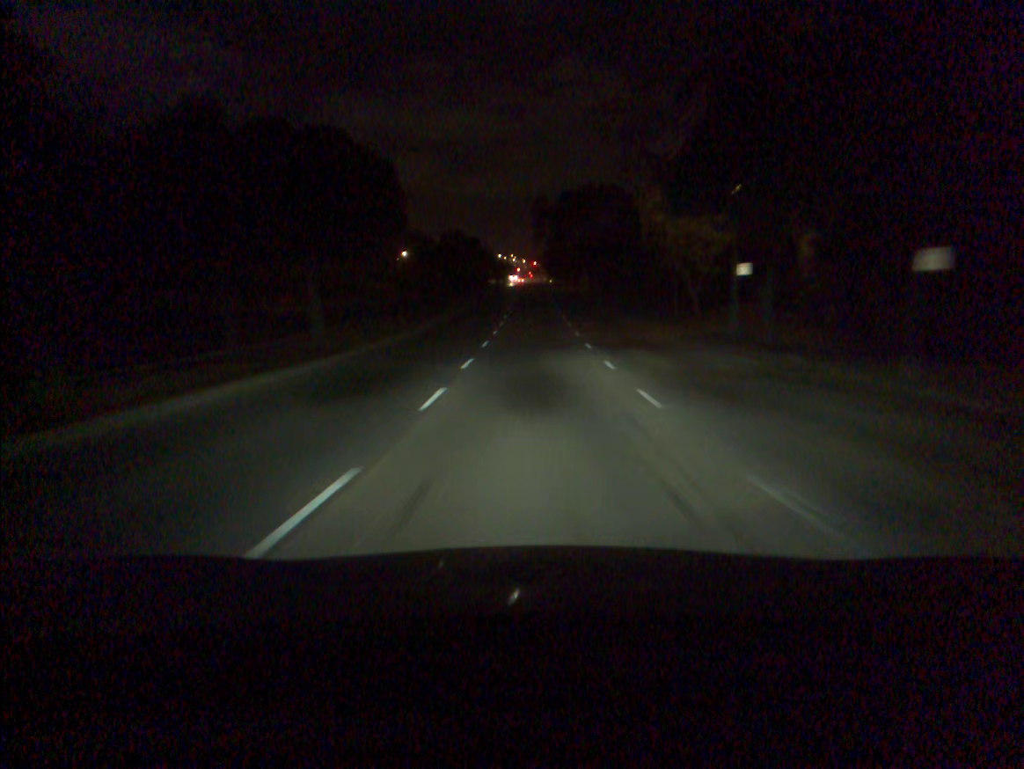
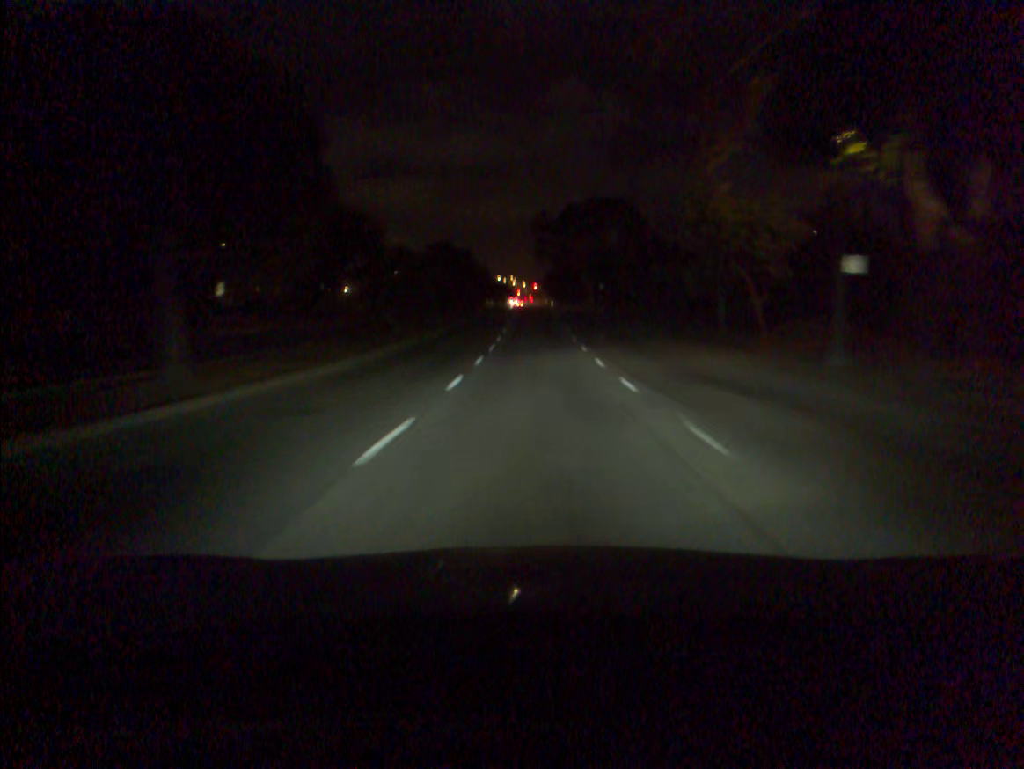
(0.0, +11.3) m; 0°
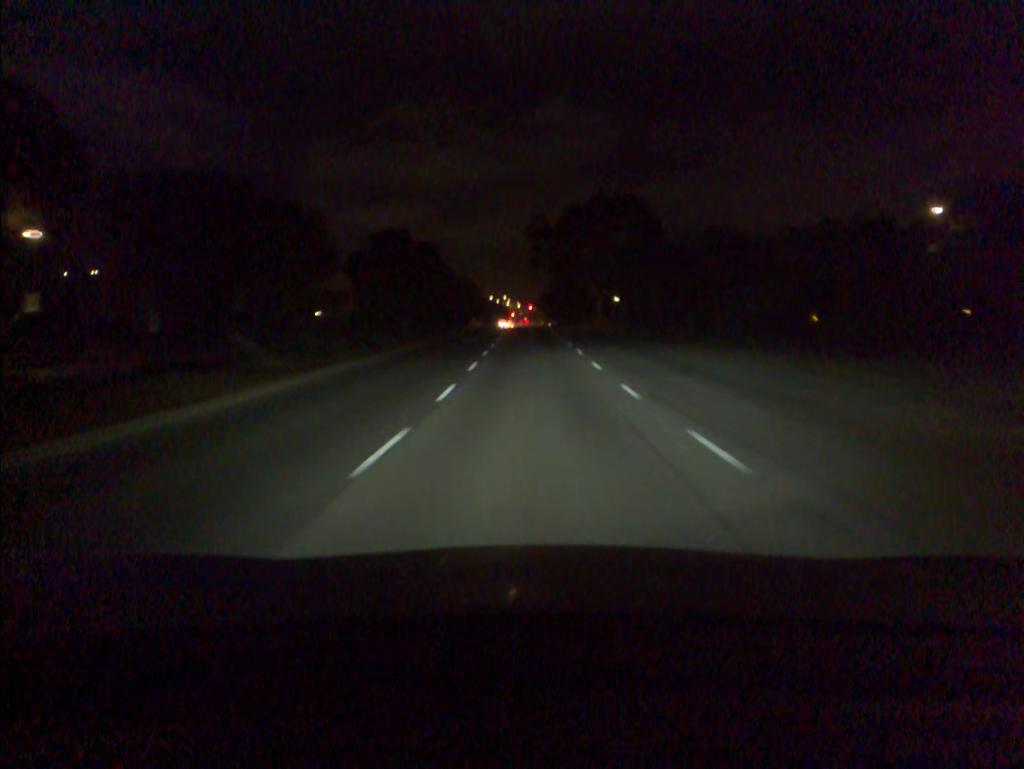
(+0.1, +22.4) m; 0°
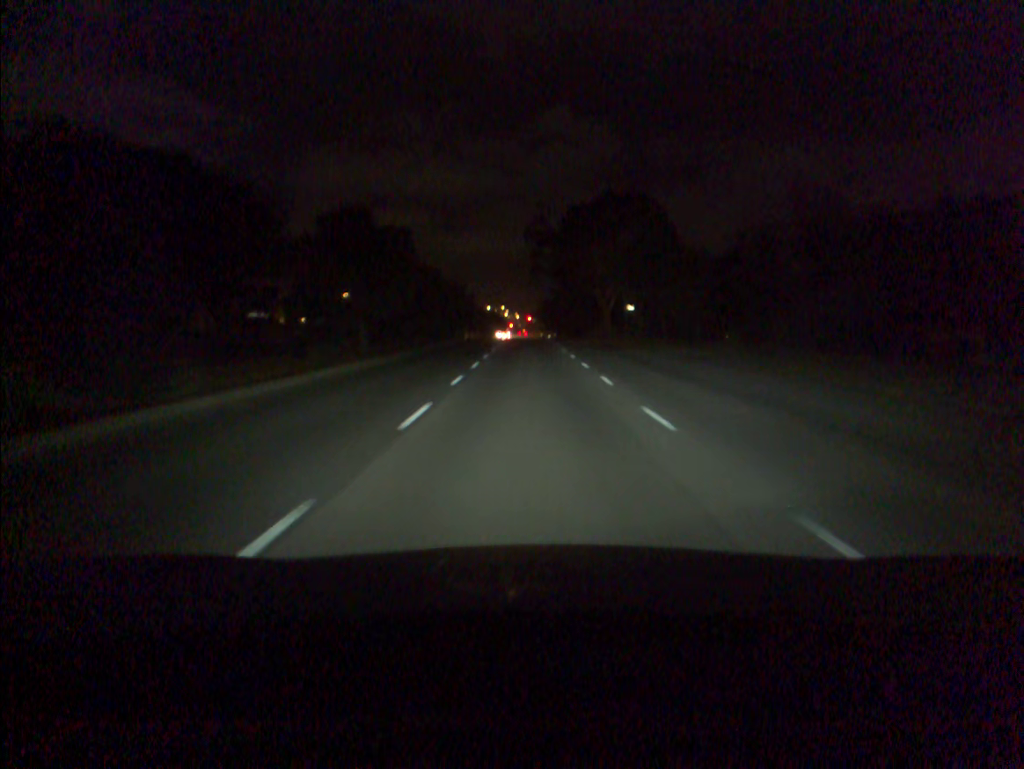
(0.0, +11.2) m; 0°
